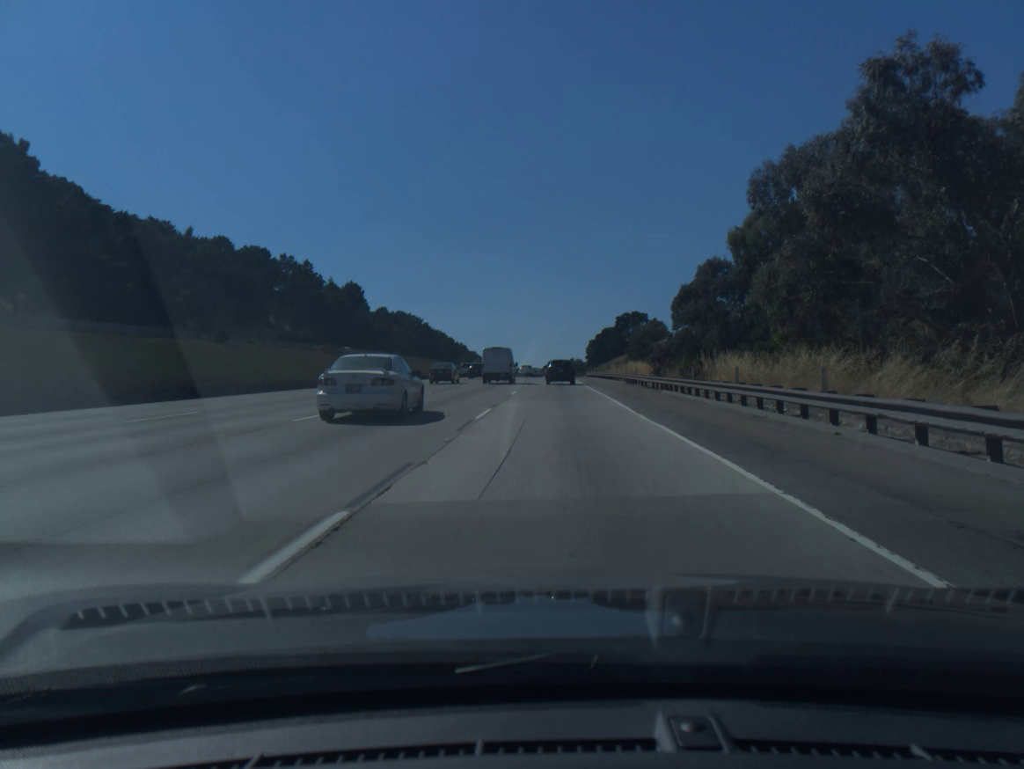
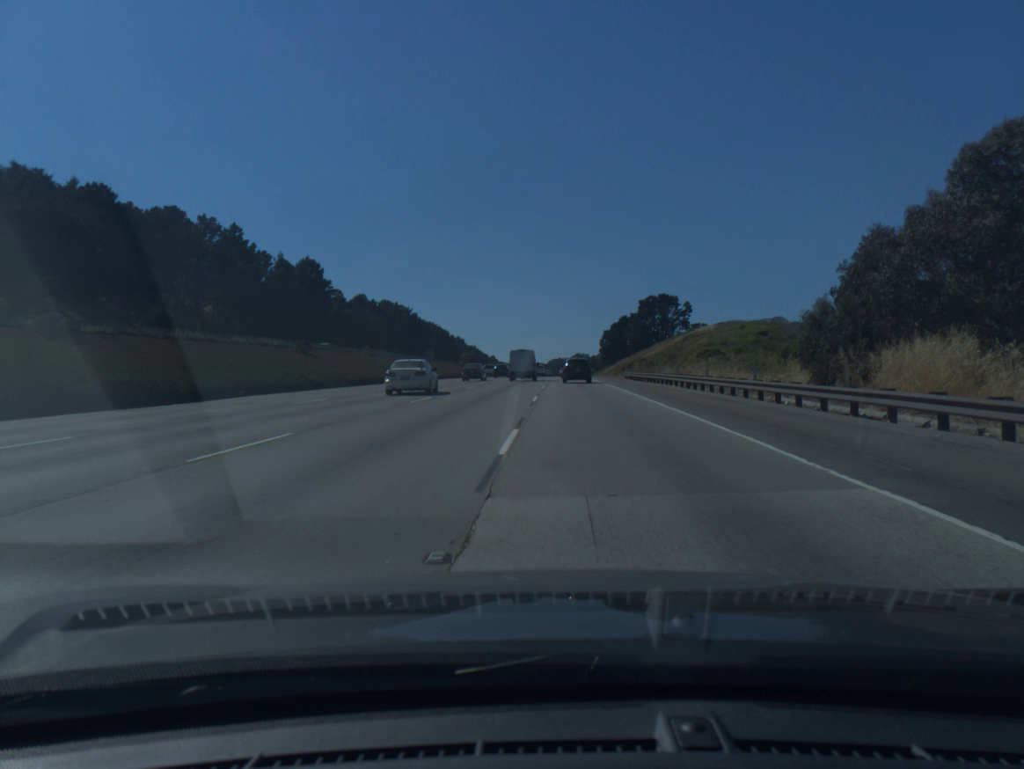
(-0.2, +50.5) m; 0°
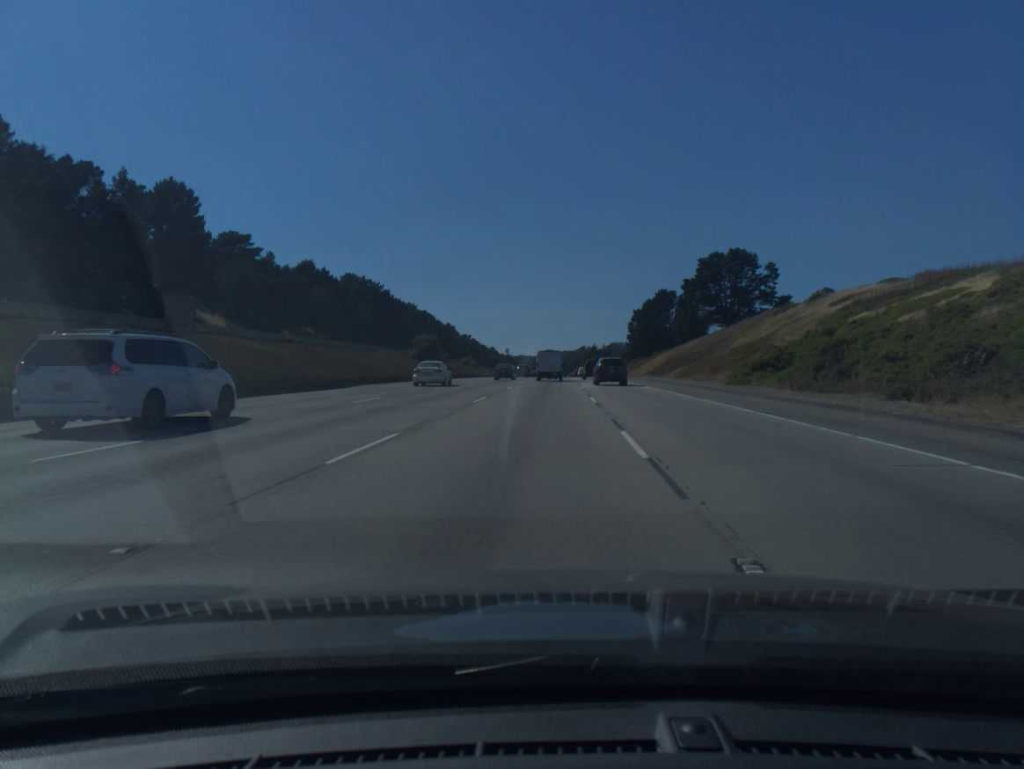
(-0.5, +73.2) m; 0°
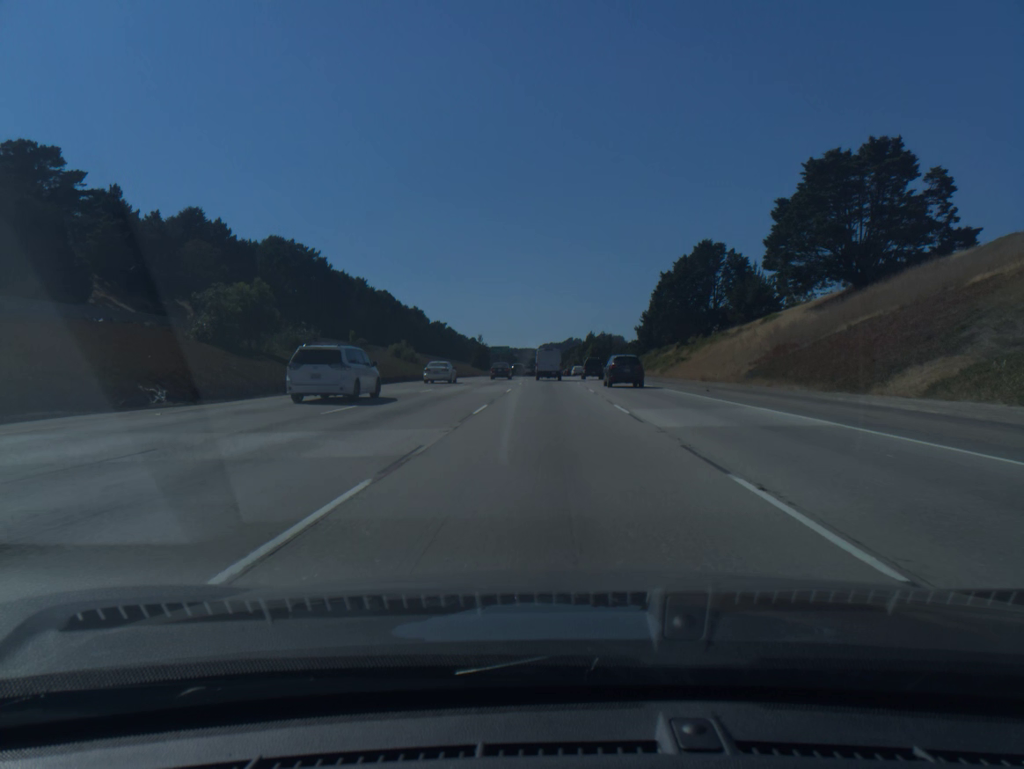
(+0.7, +63.5) m; +1°
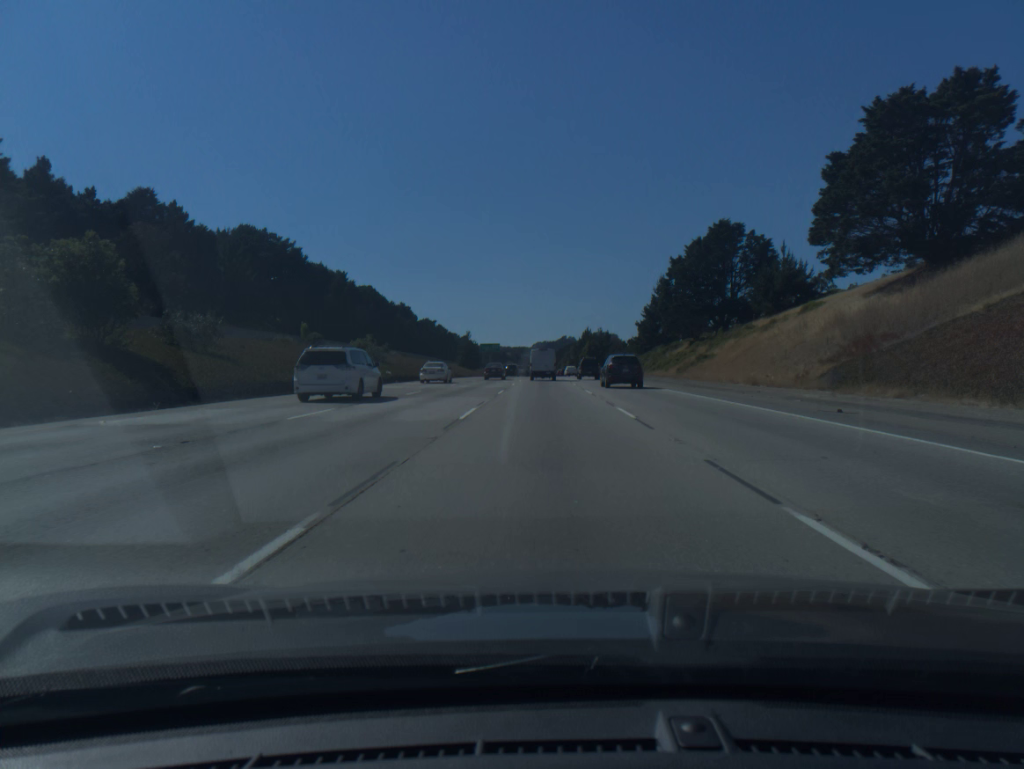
(+0.1, +16.6) m; +1°
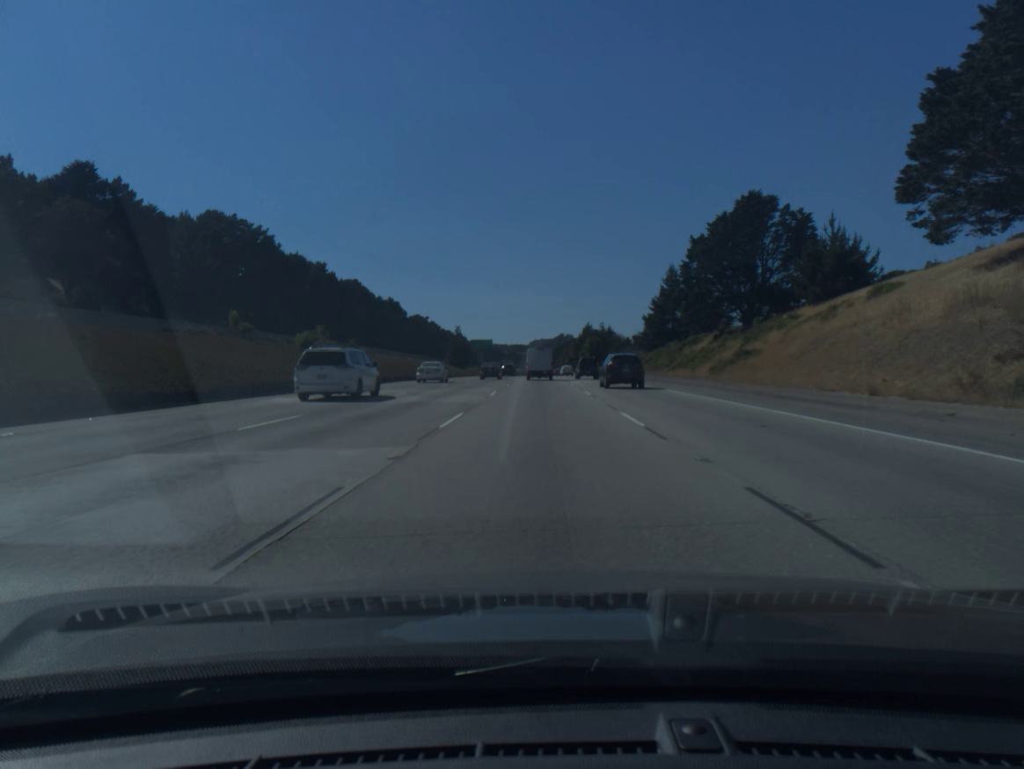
(0.0, +16.9) m; 0°
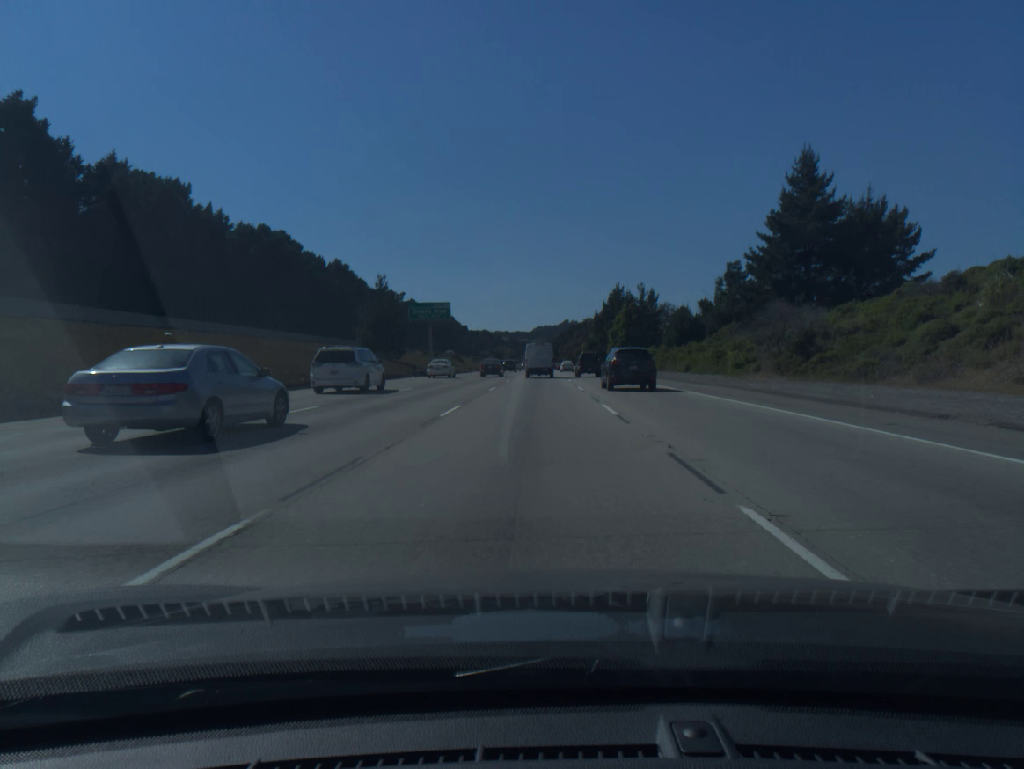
(0.0, +85.5) m; 0°
